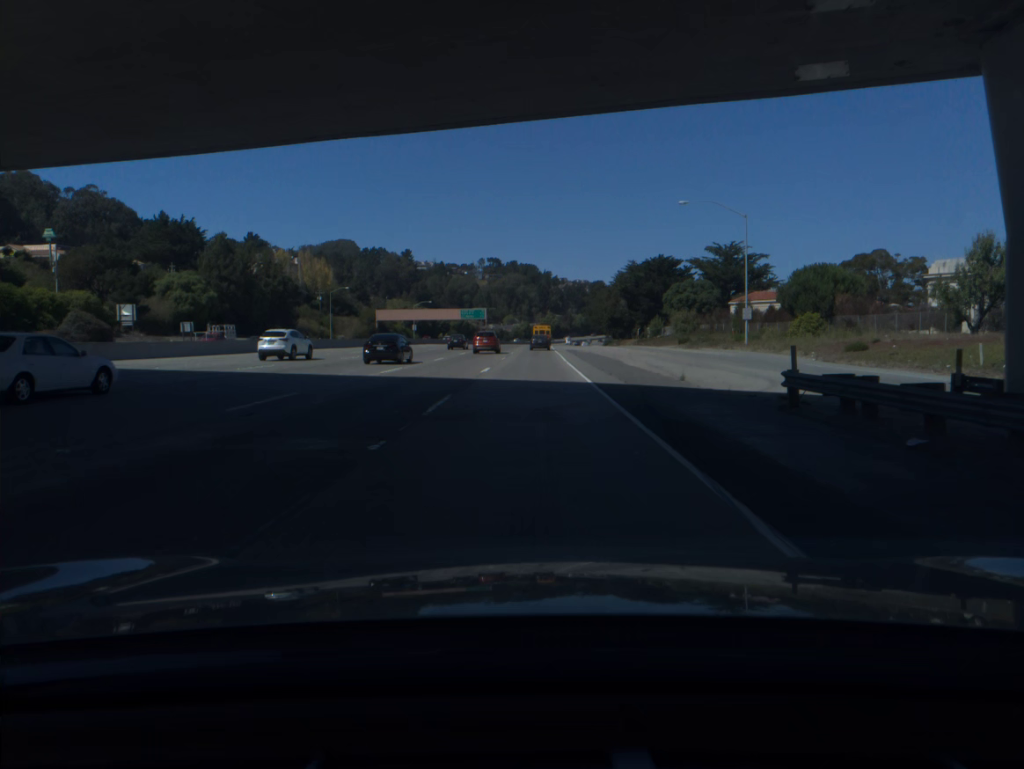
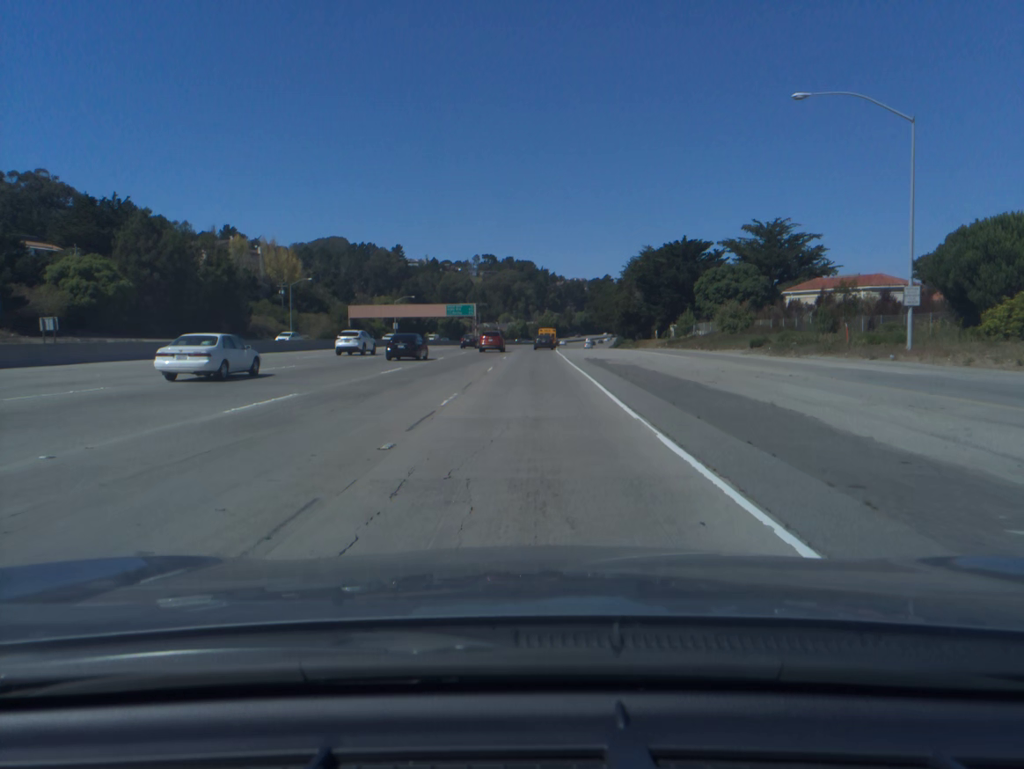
(+0.1, +29.0) m; 0°
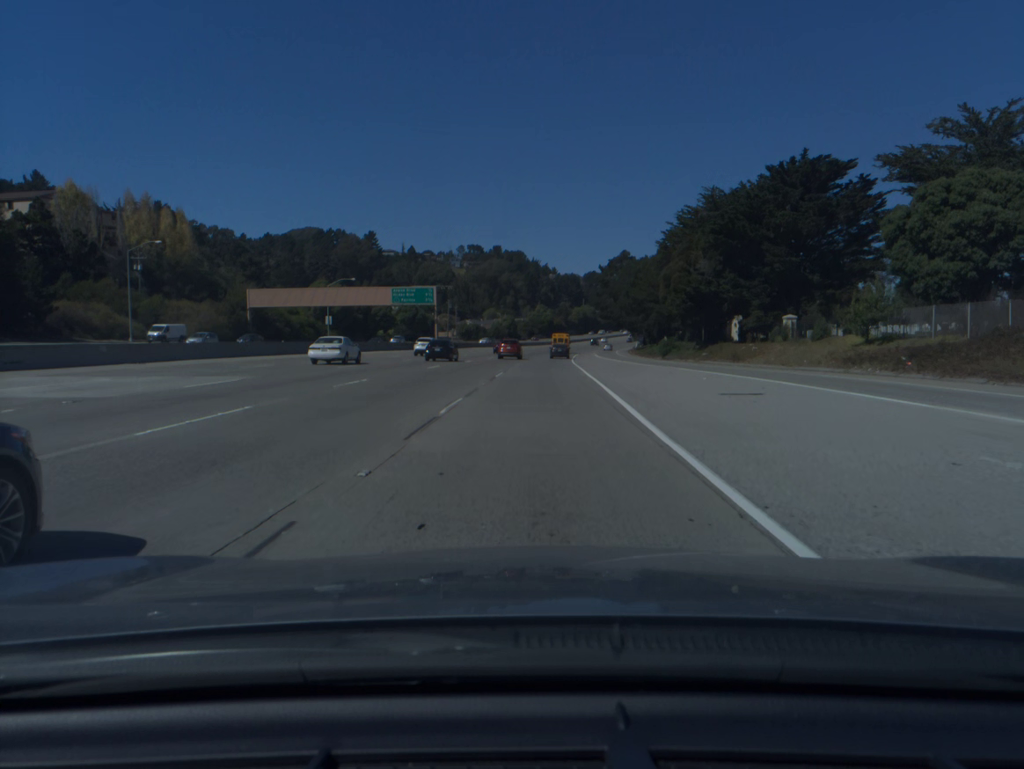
(+0.3, +60.1) m; +1°
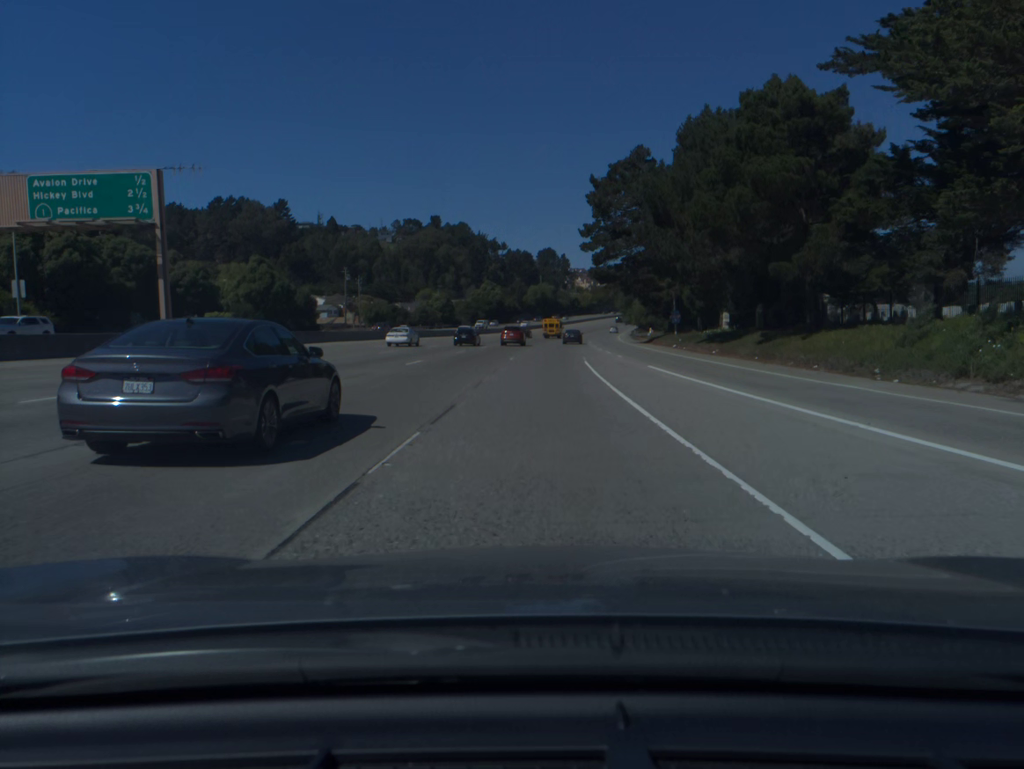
(+2.2, +78.7) m; +4°
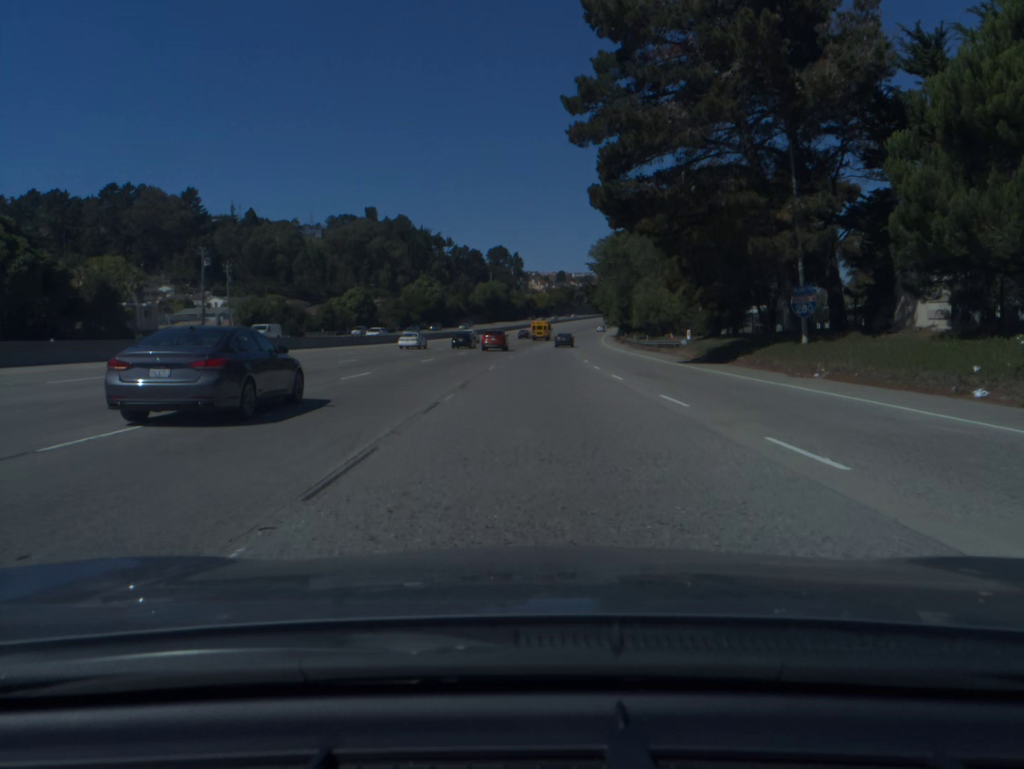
(+1.3, +48.9) m; +3°
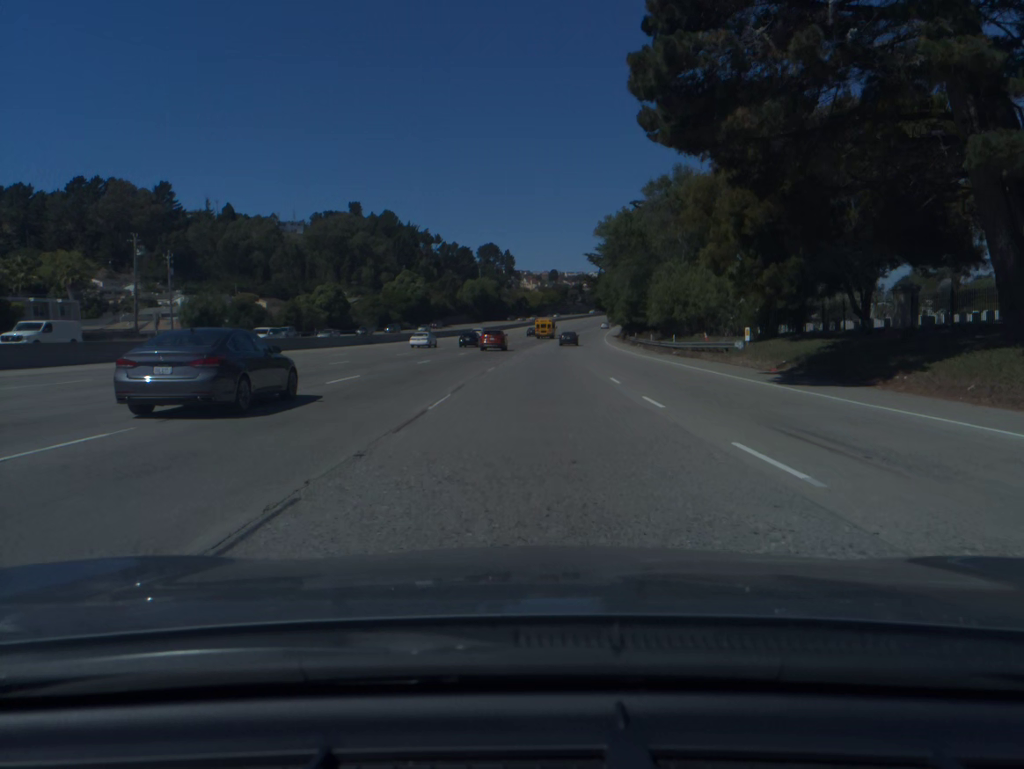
(+0.1, +16.5) m; +1°
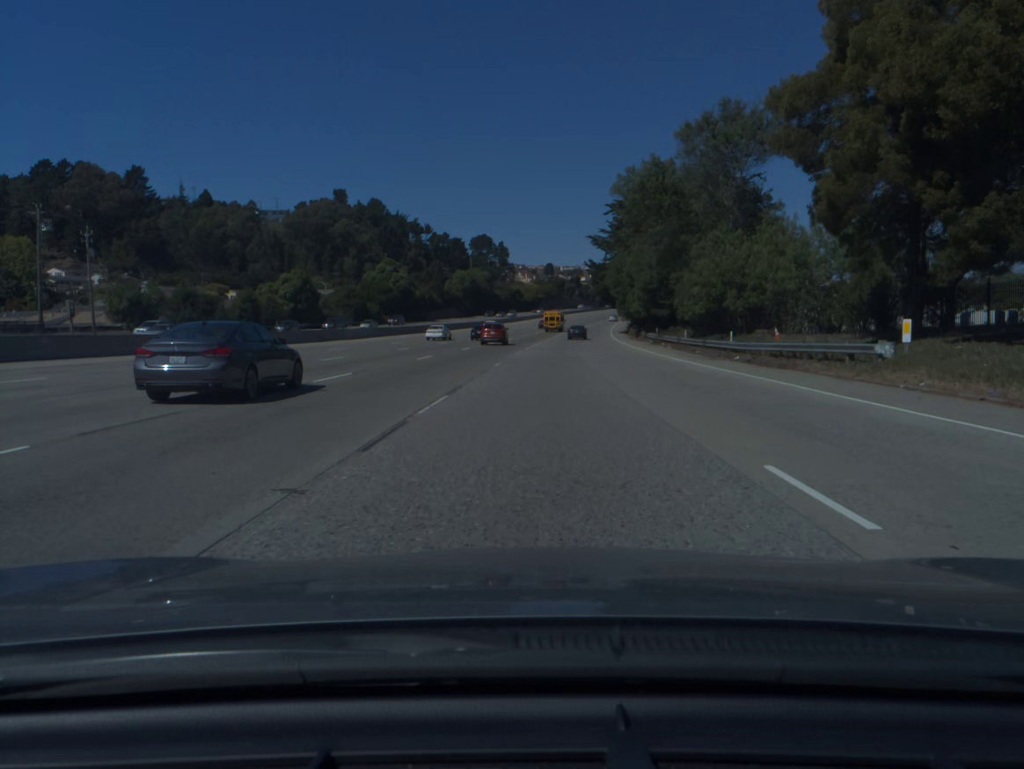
(+0.1, +16.6) m; 0°
